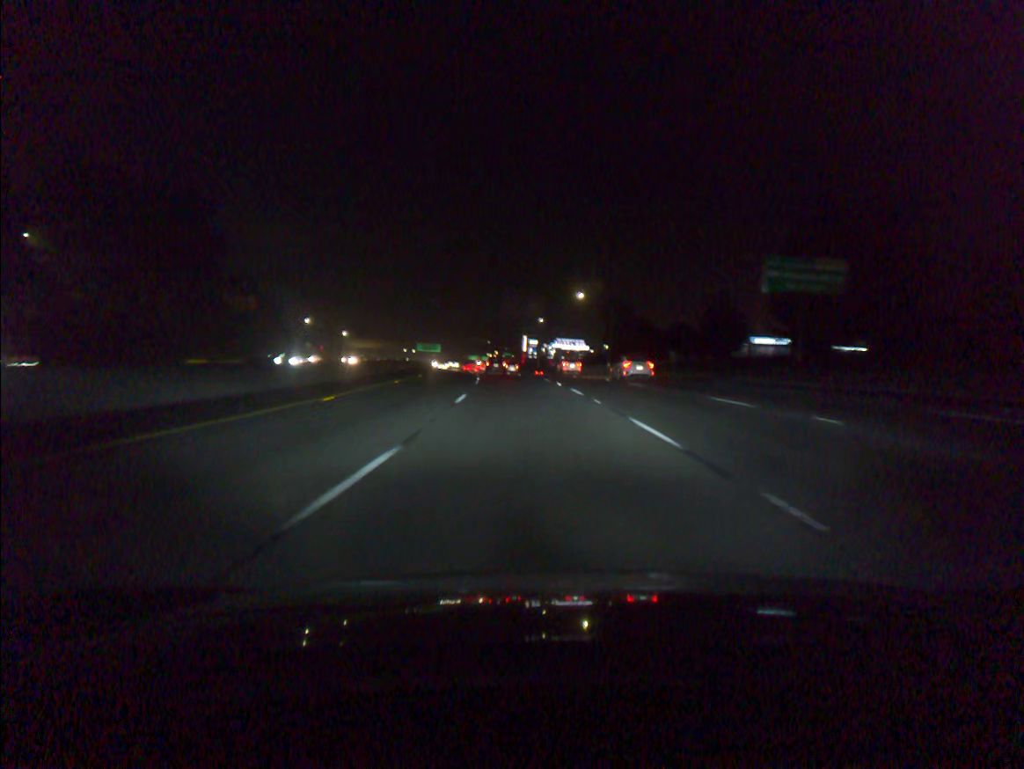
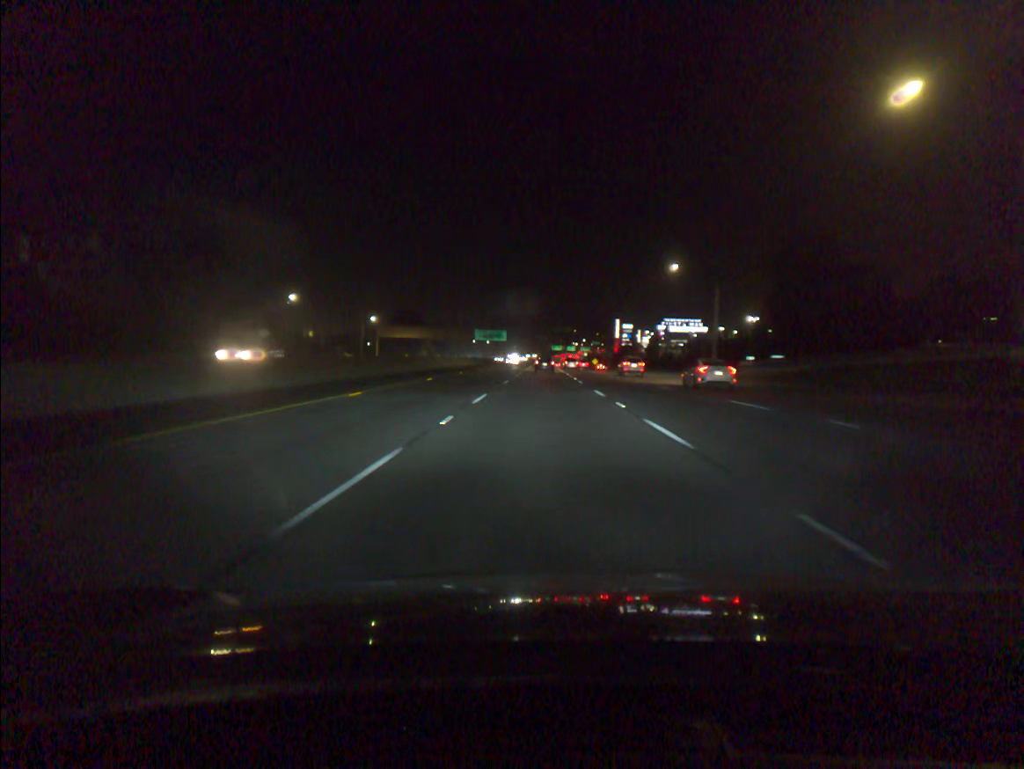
(-4.3, +72.6) m; -6°
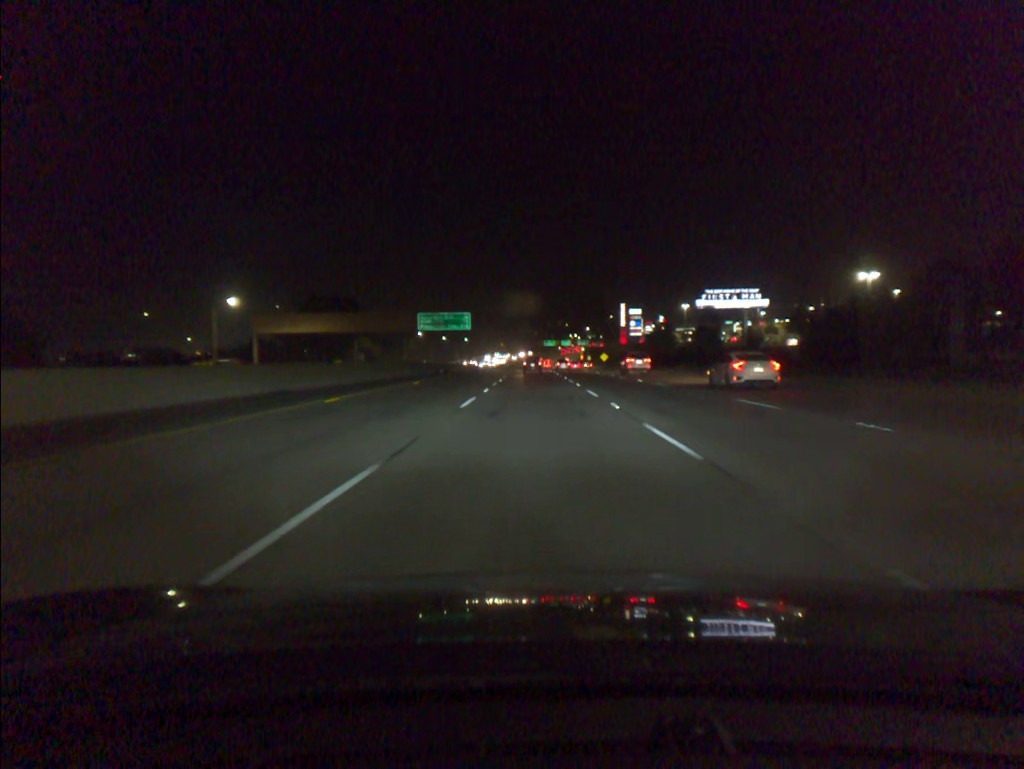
(+0.3, +74.3) m; +1°
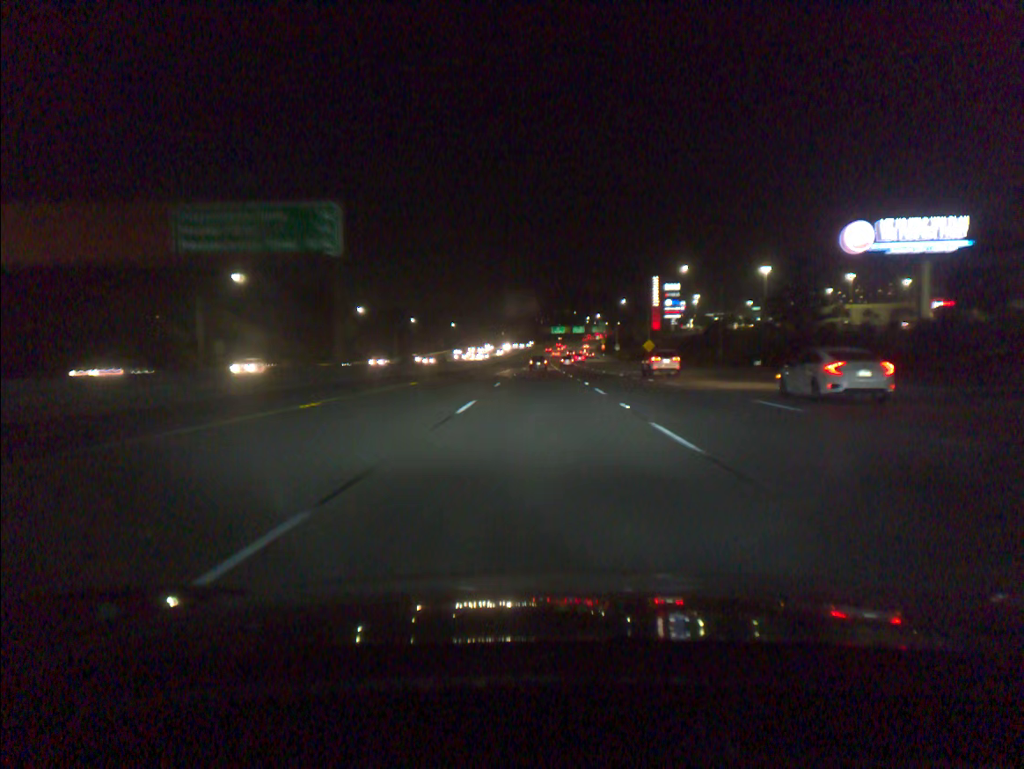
(-0.6, +75.6) m; 0°
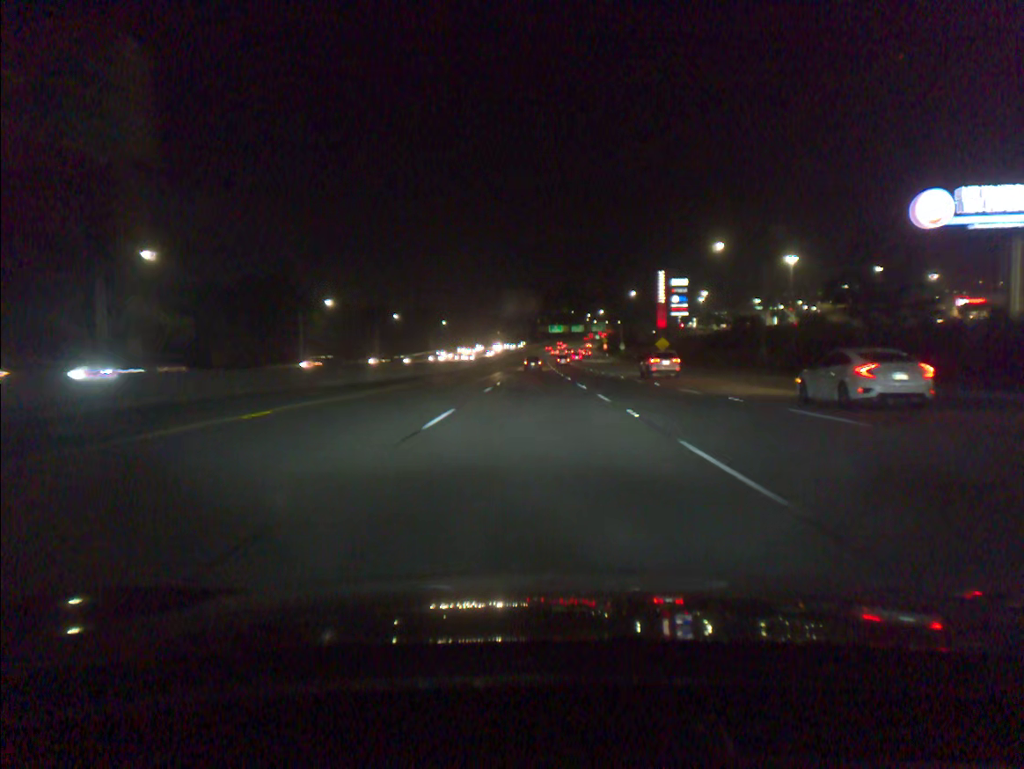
(0.0, +18.0) m; 0°
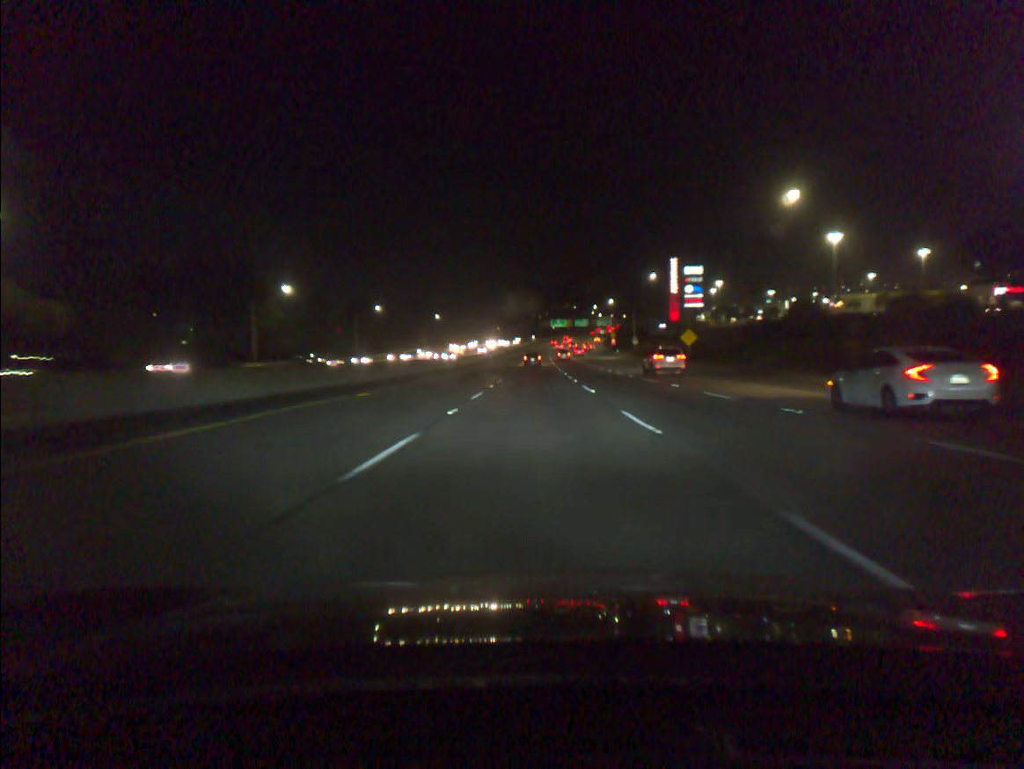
(0.0, +19.6) m; 0°
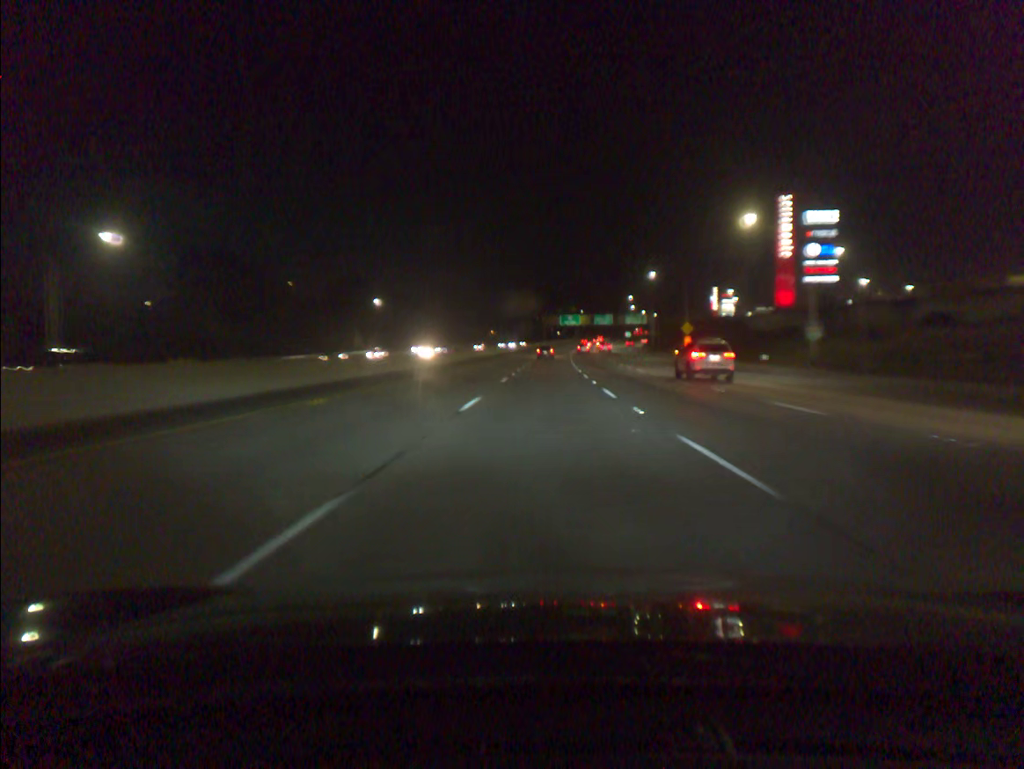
(-0.6, +93.7) m; 0°
